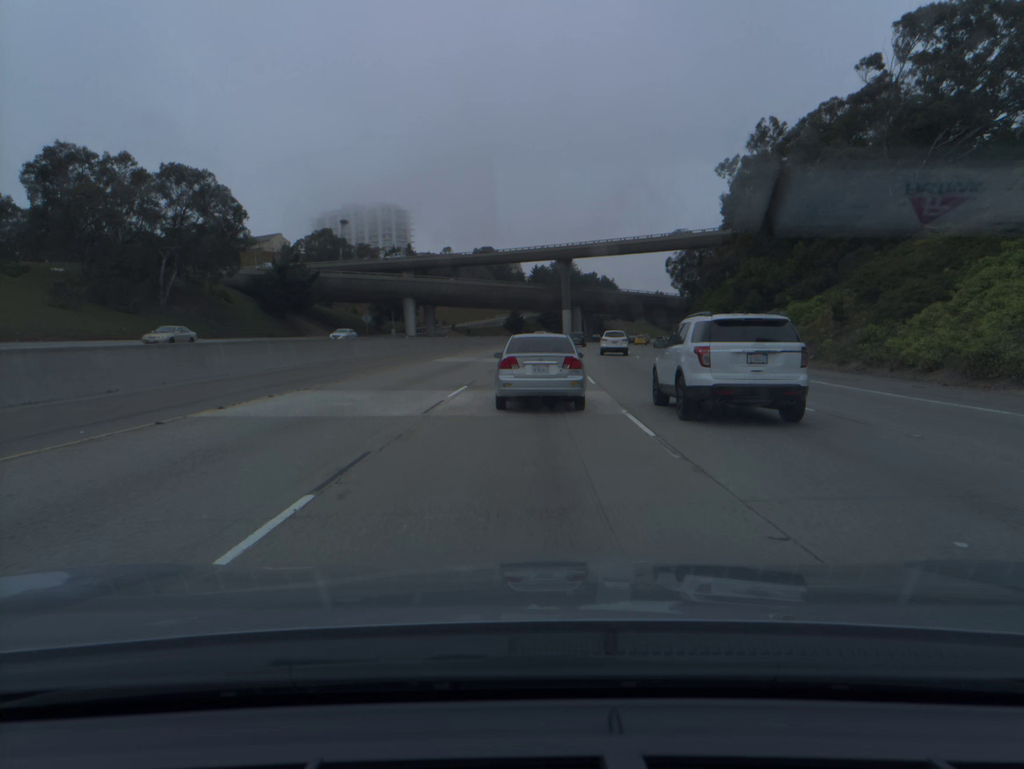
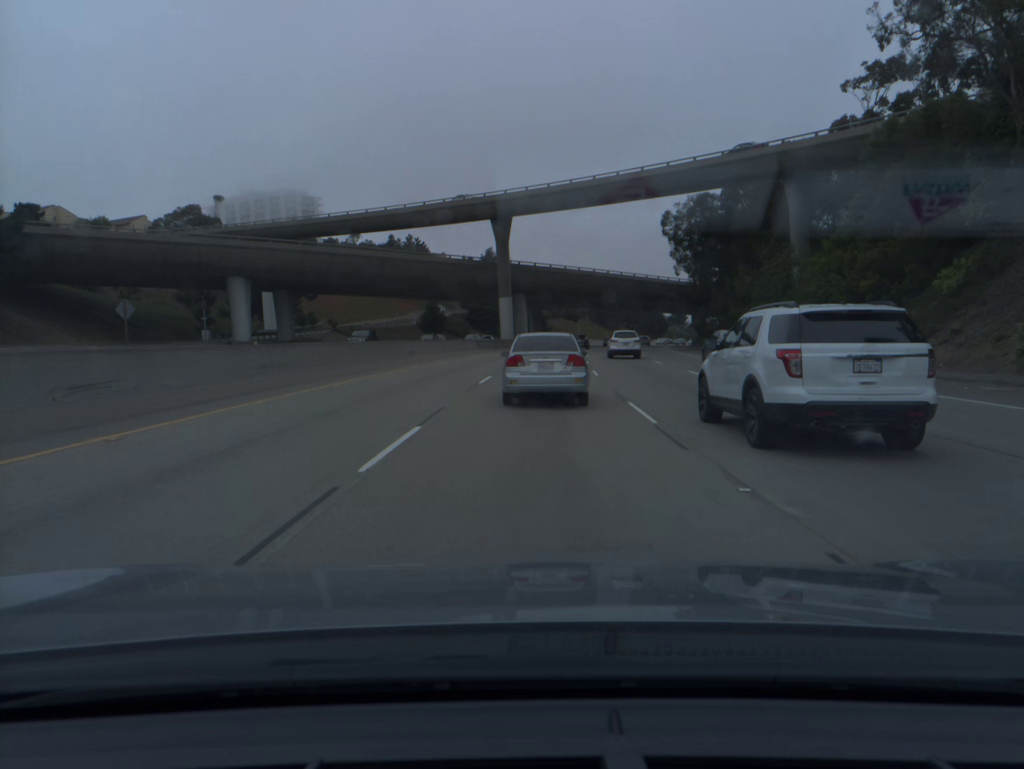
(+1.9, +53.6) m; +5°
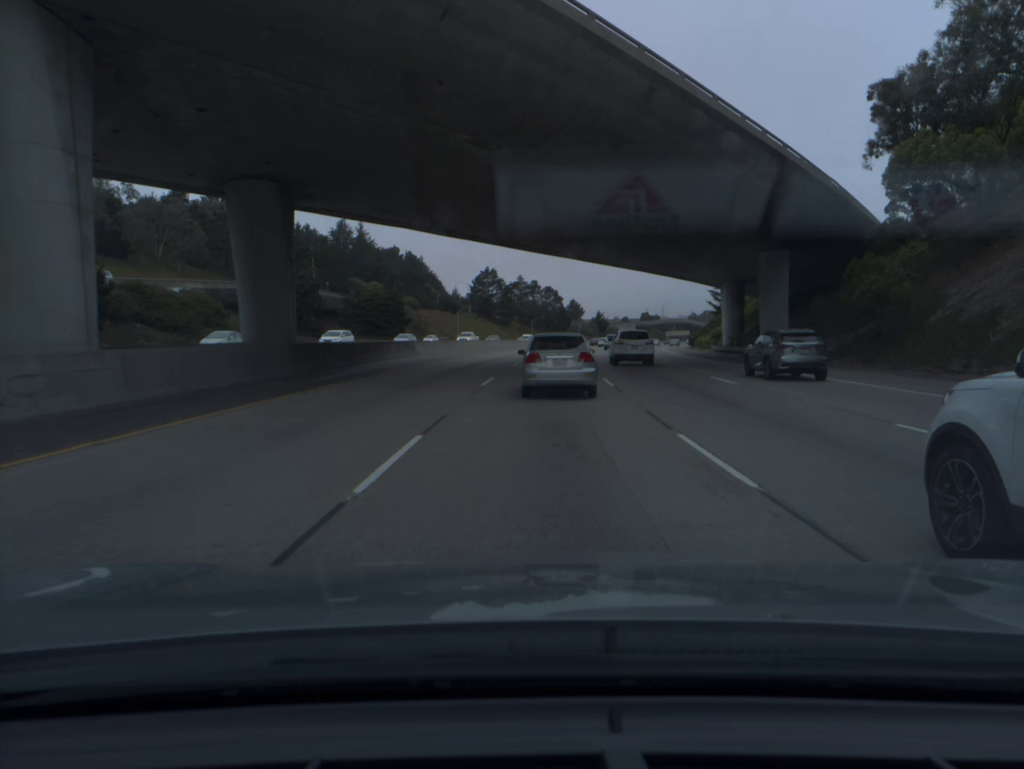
(+6.4, +88.6) m; +9°
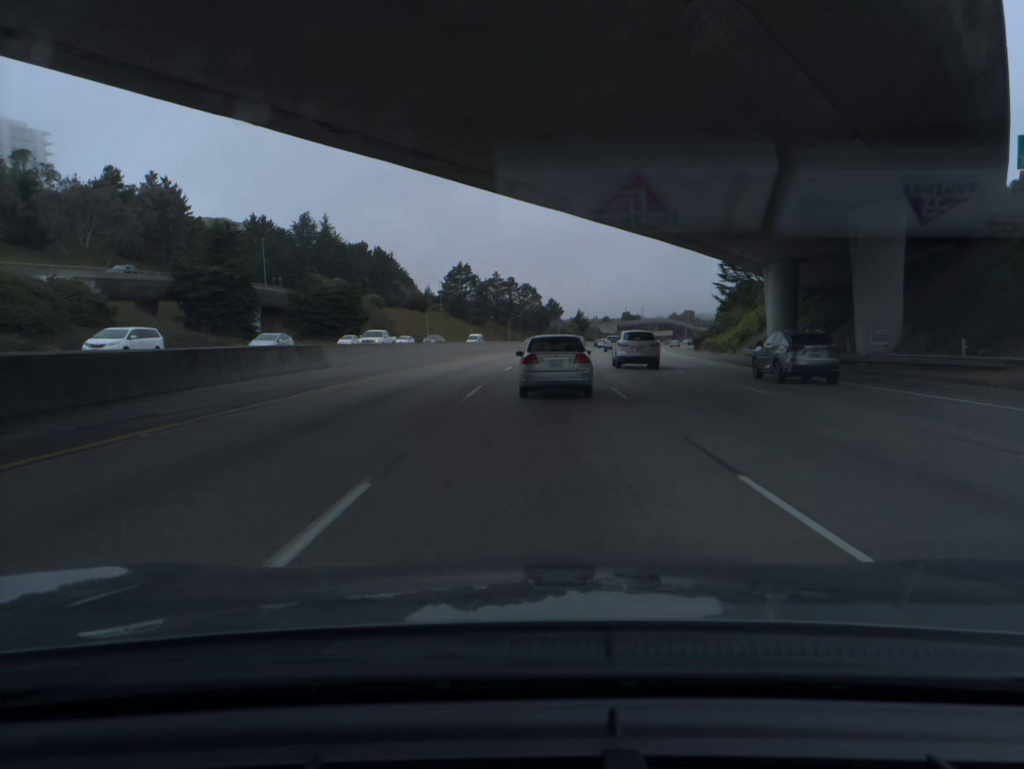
(+0.3, +17.8) m; +2°
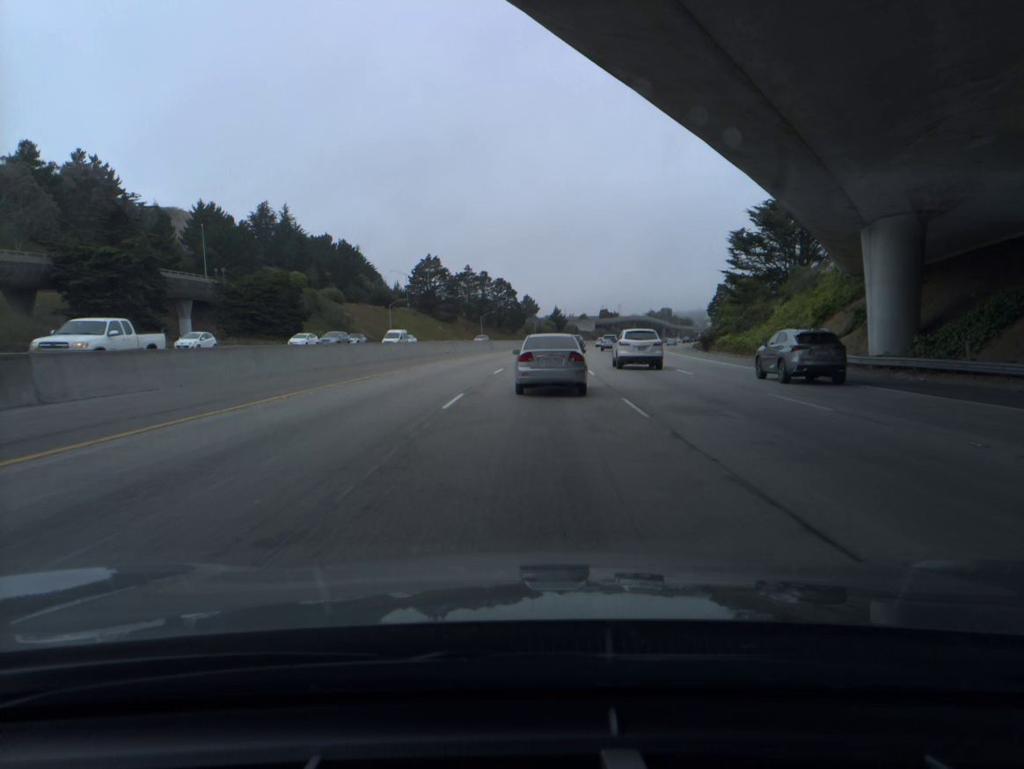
(+0.3, +17.8) m; +2°
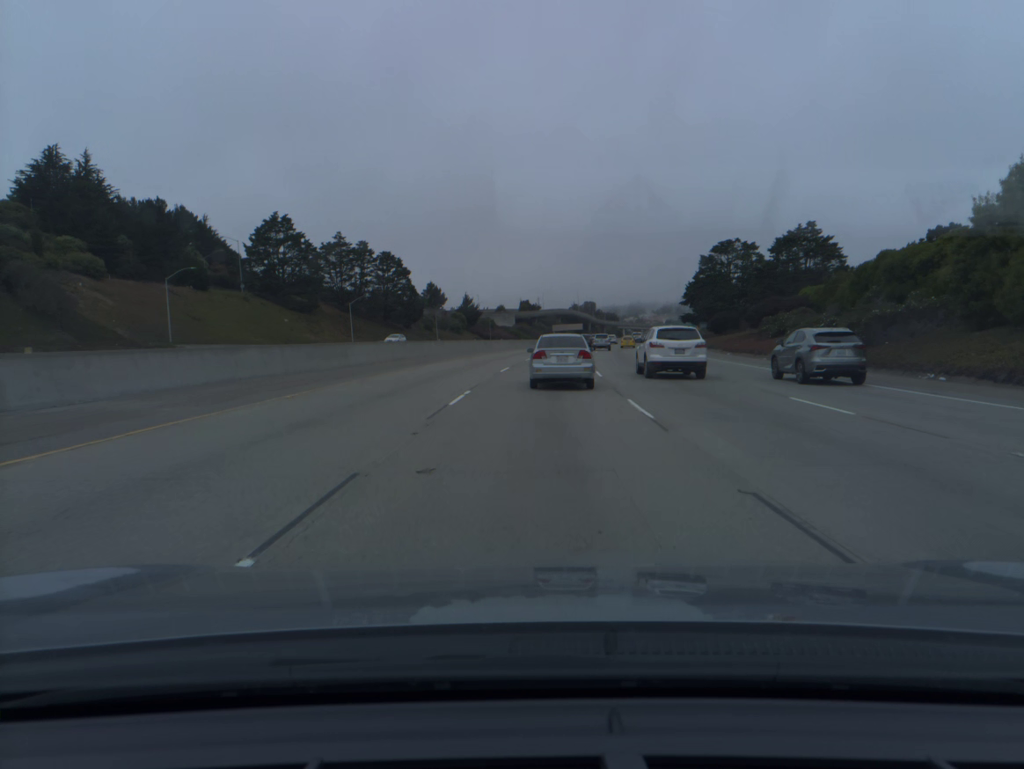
(+3.9, +71.6) m; +6°
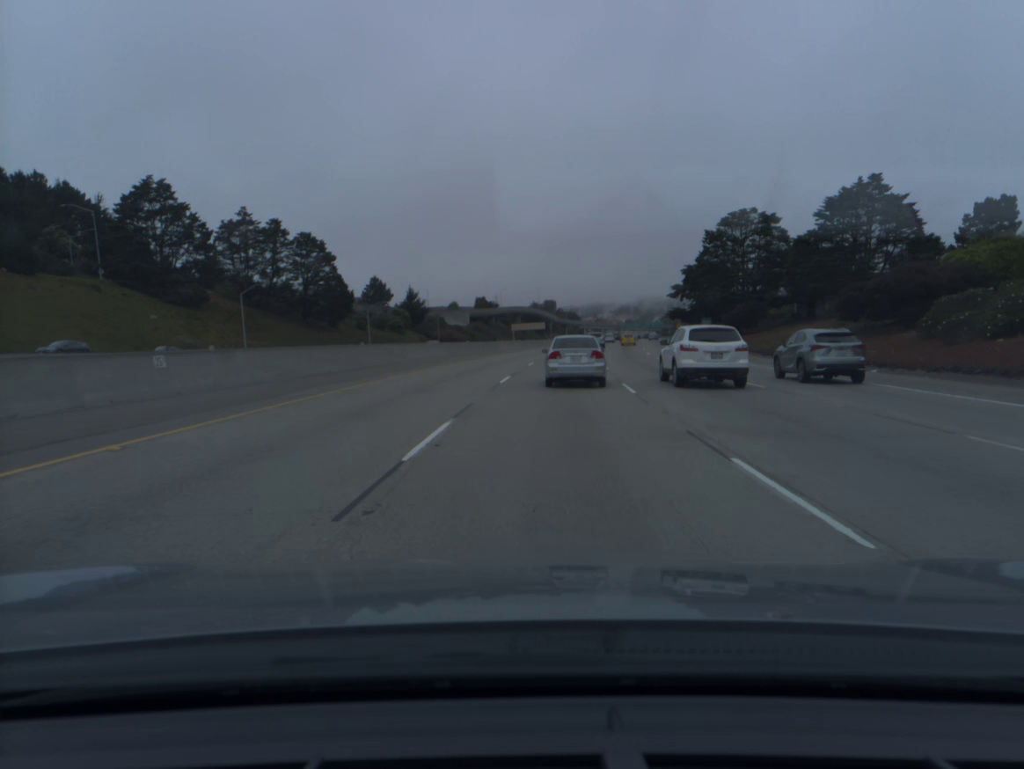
(+1.0, +36.2) m; +3°
